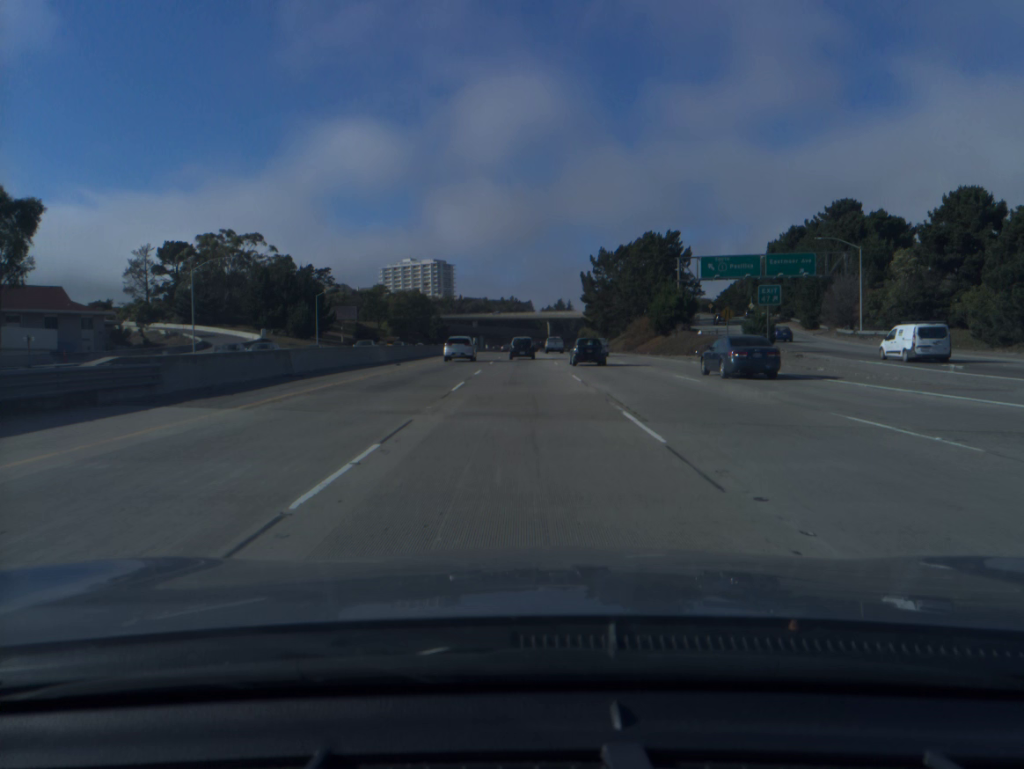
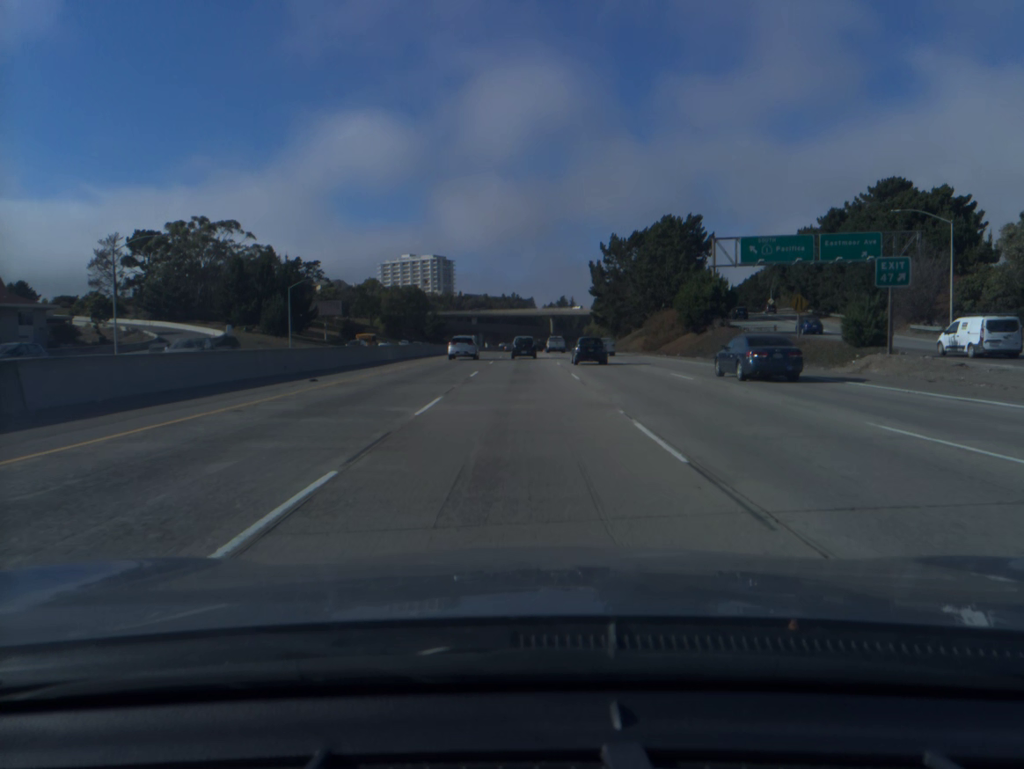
(0.0, +16.2) m; 0°
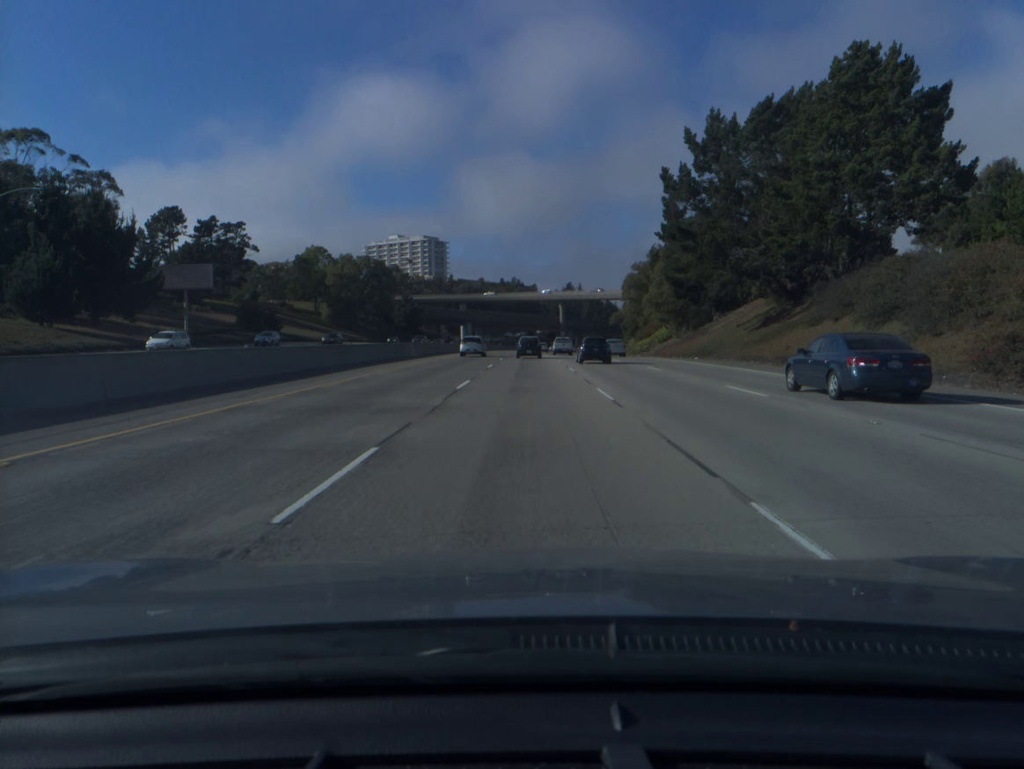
(-0.2, +65.8) m; 0°
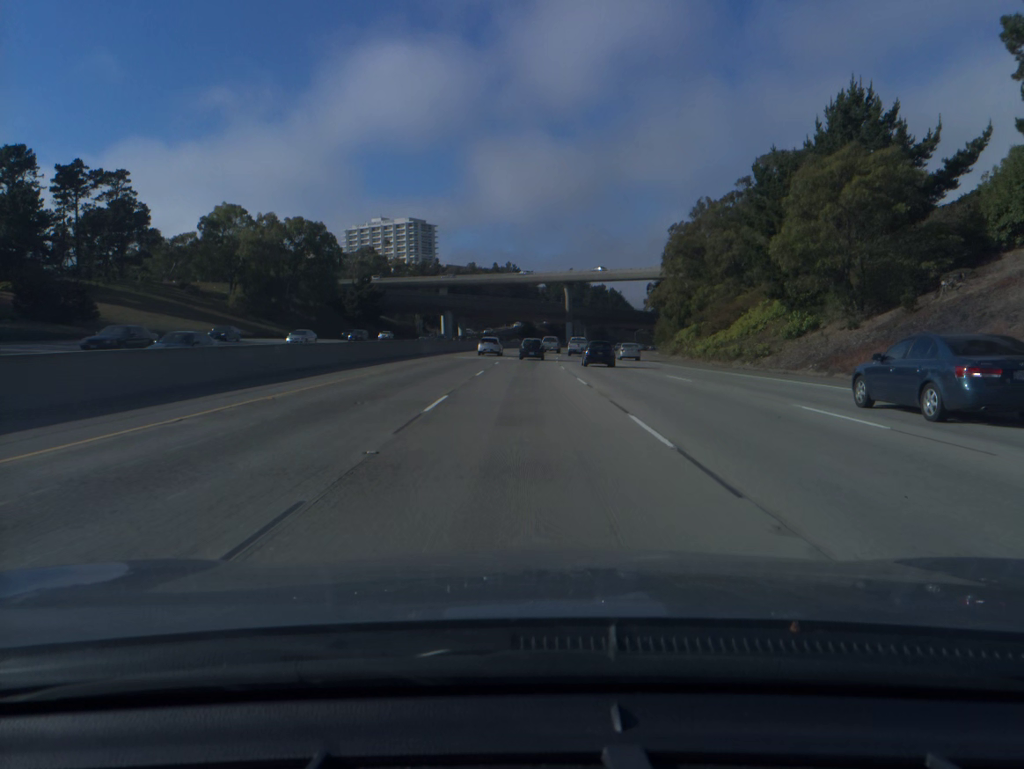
(+0.1, +49.8) m; 0°
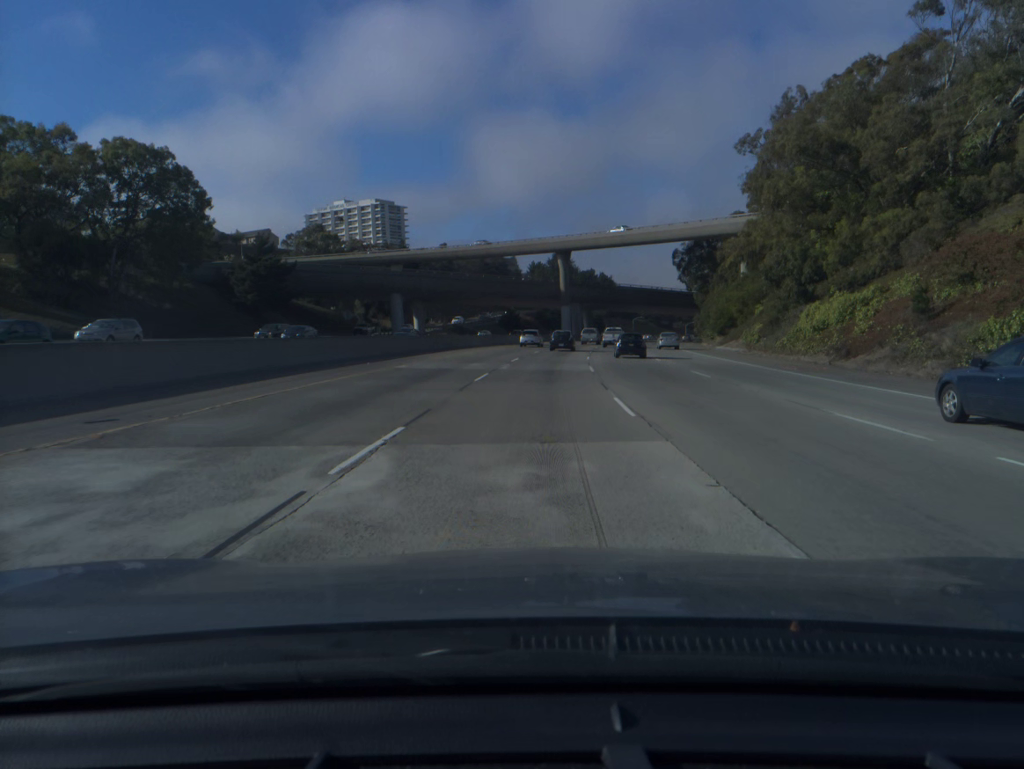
(+0.2, +50.3) m; +1°
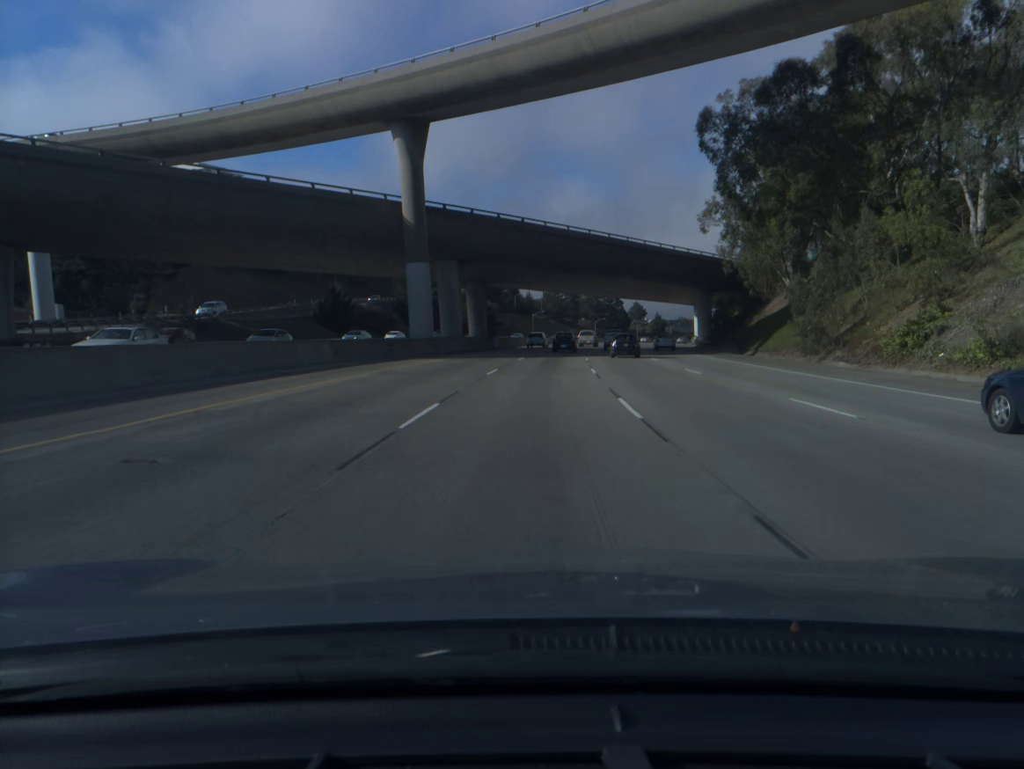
(+5.9, +84.0) m; +8°
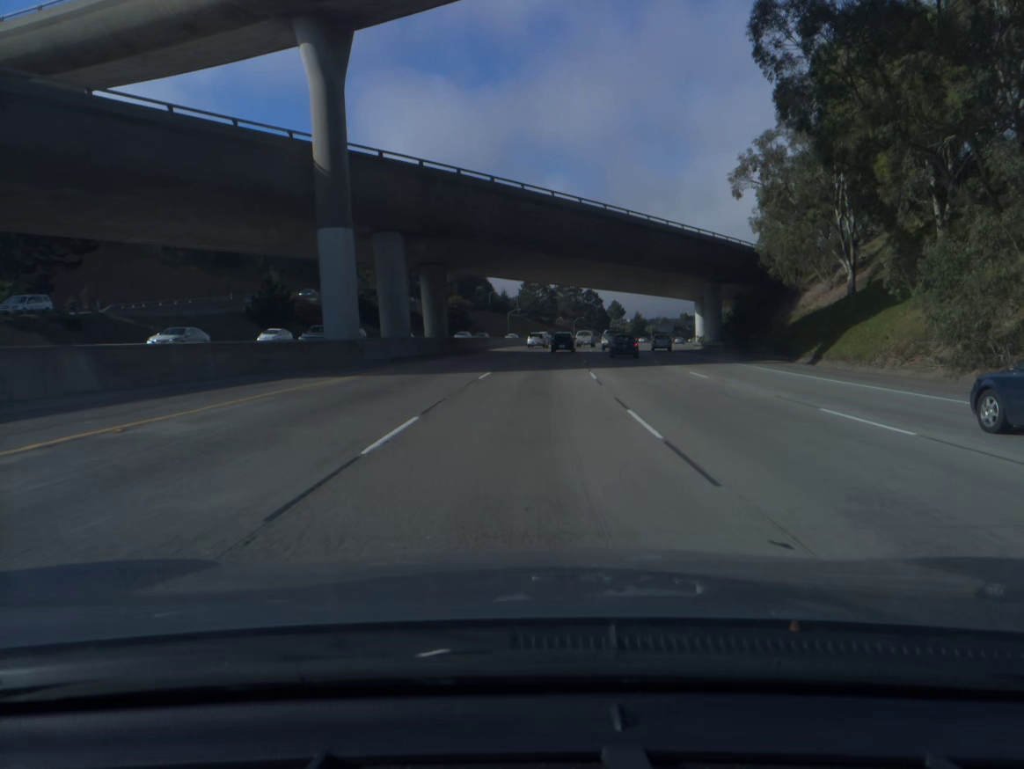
(+0.2, +16.7) m; +2°
